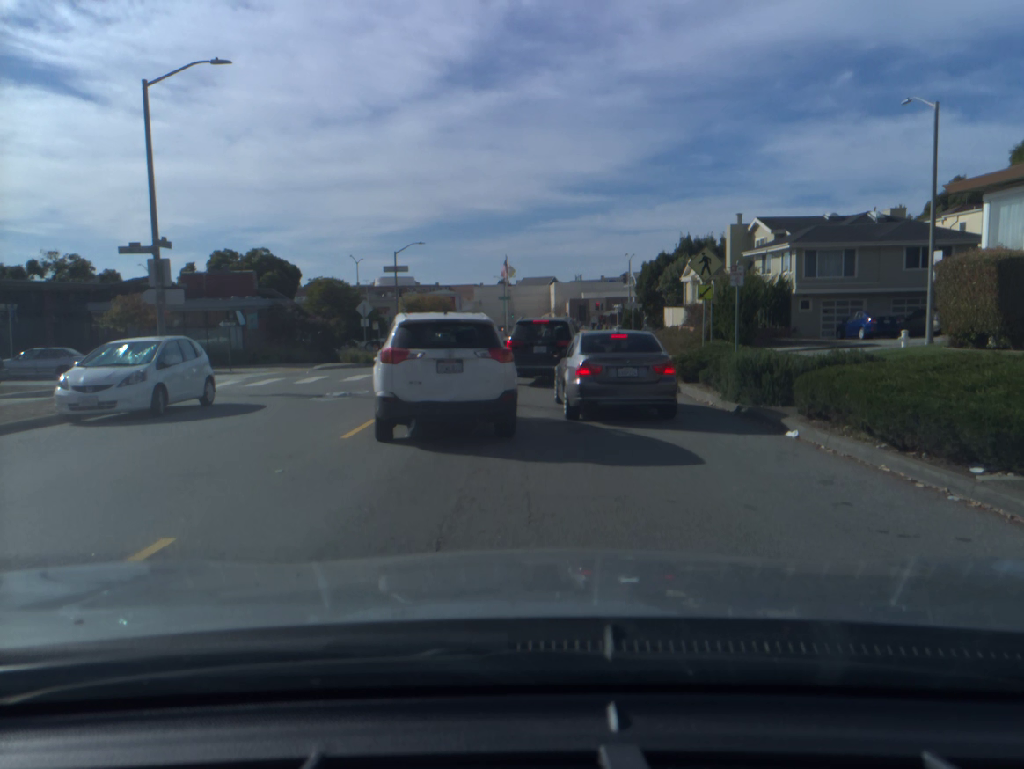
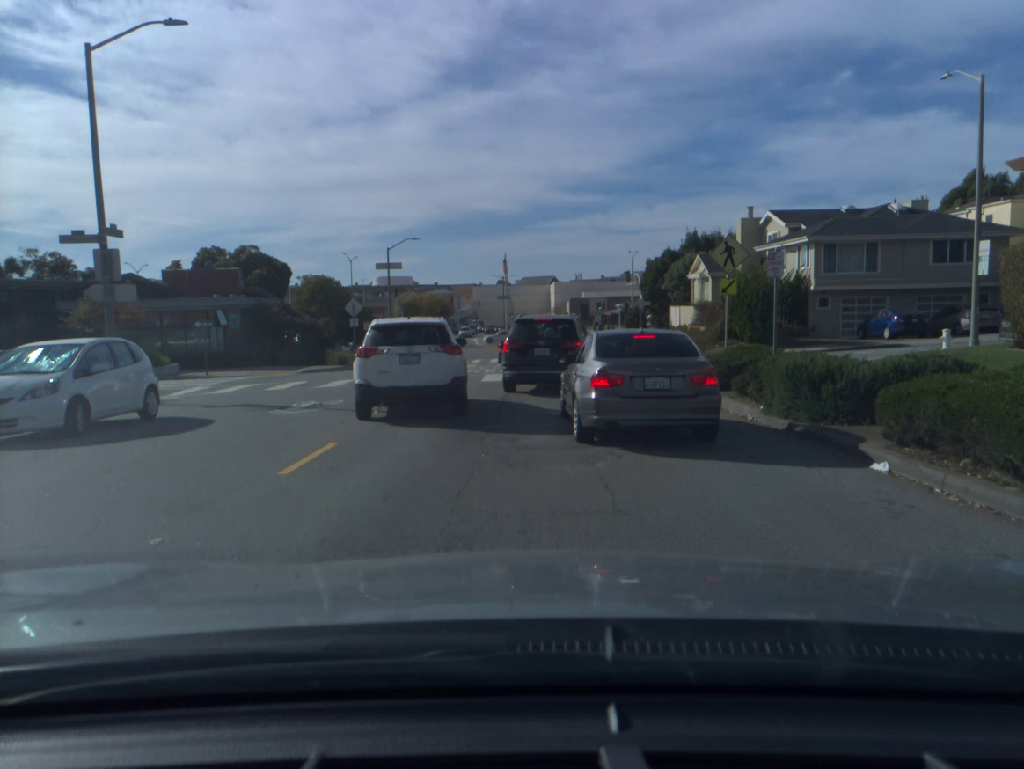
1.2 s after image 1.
(0.0, +2.7) m; +1°
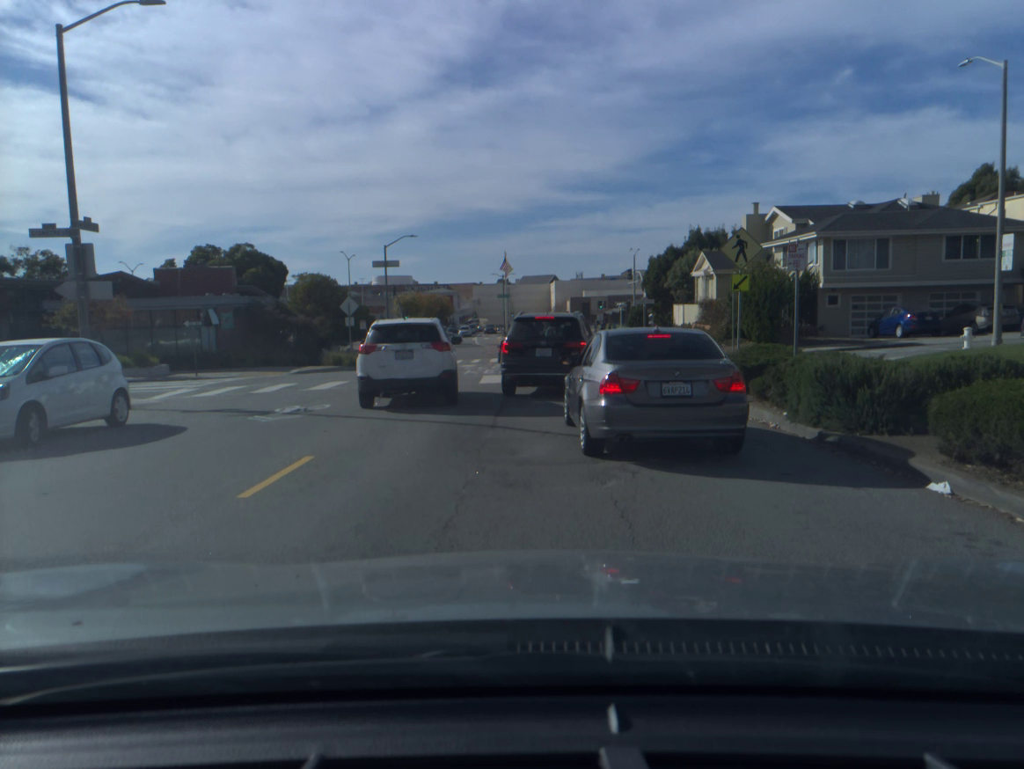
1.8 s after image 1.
(0.0, +1.1) m; 0°
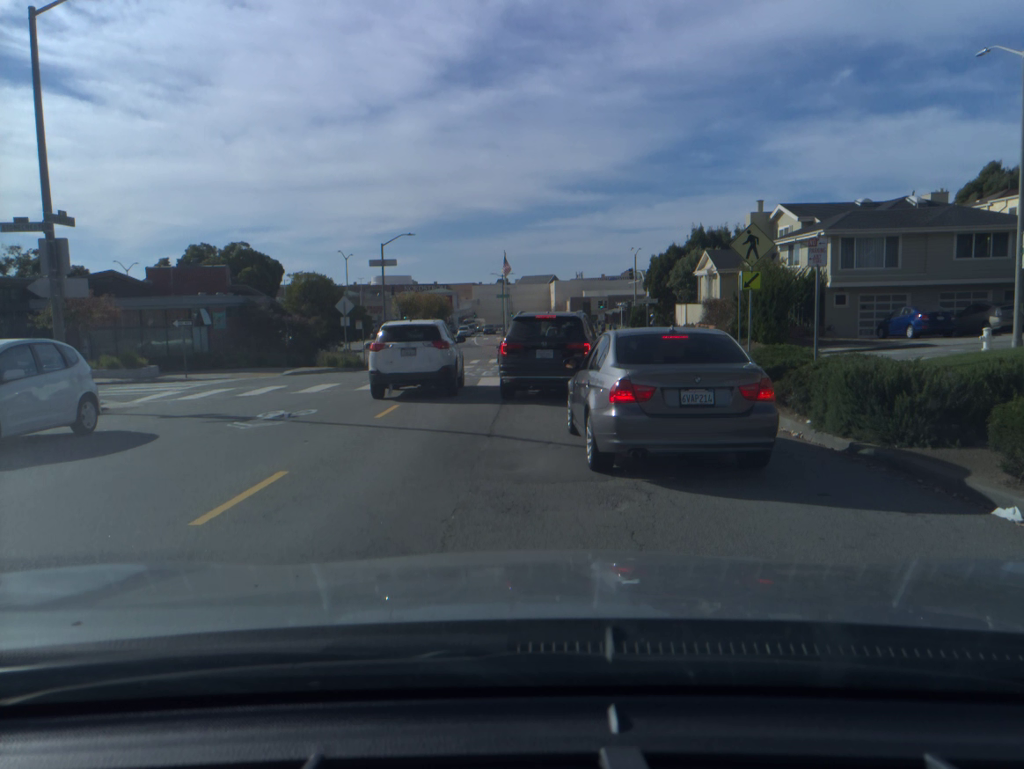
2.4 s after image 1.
(0.0, +1.0) m; -1°
